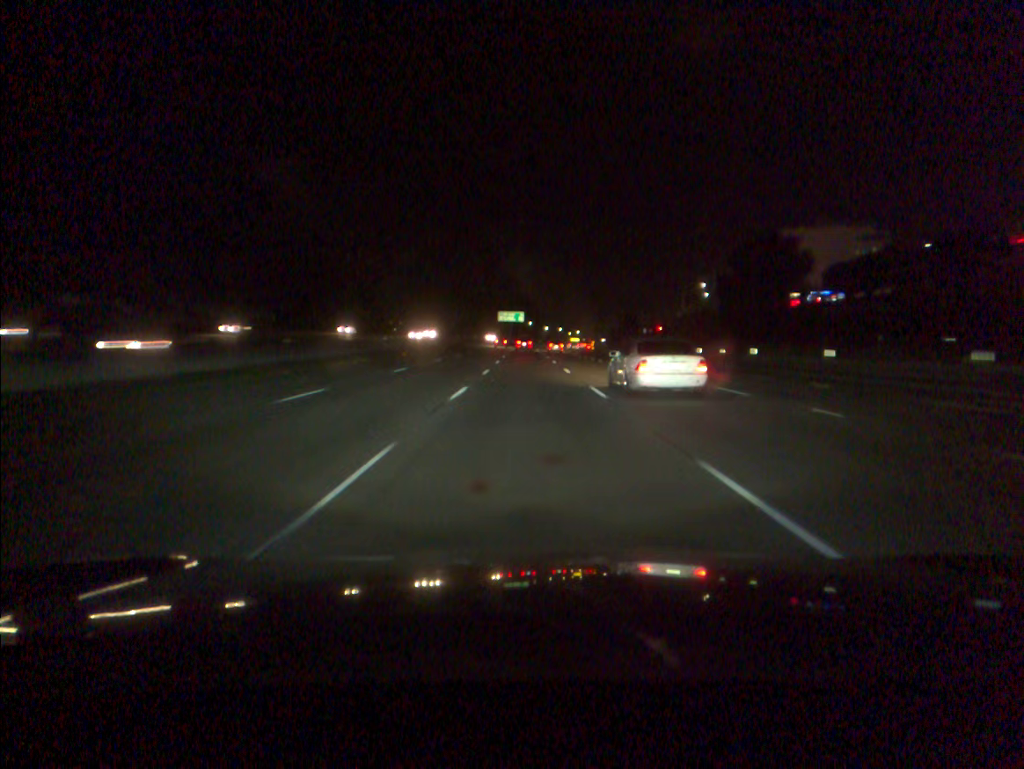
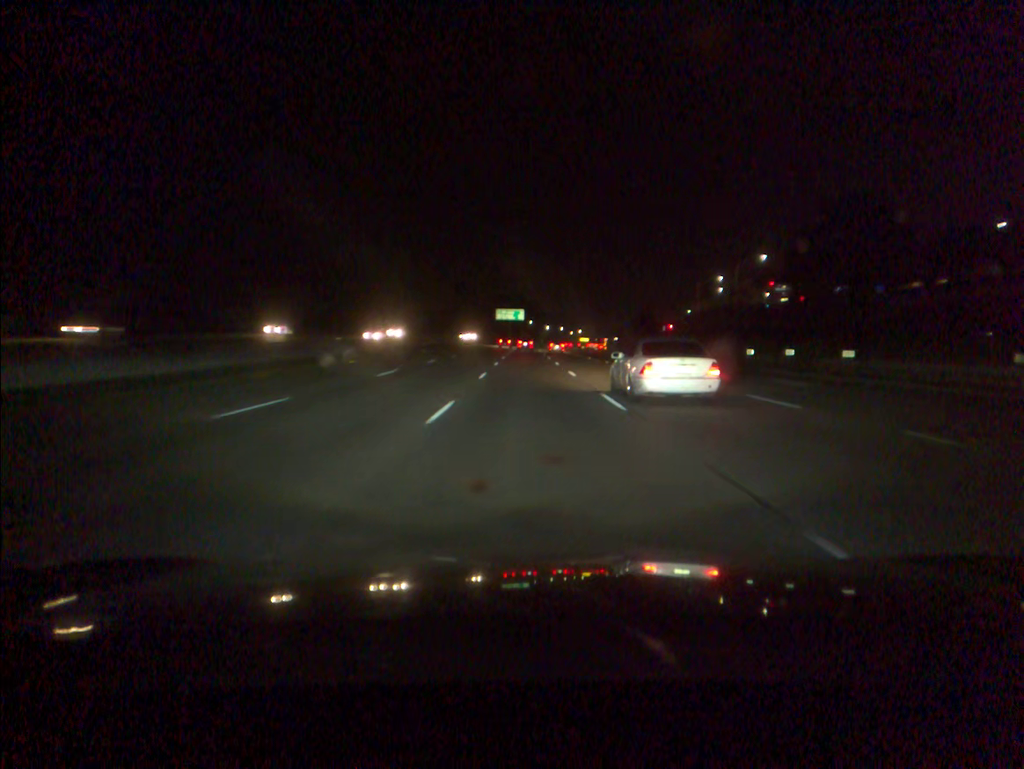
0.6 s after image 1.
(0.0, +17.7) m; 0°
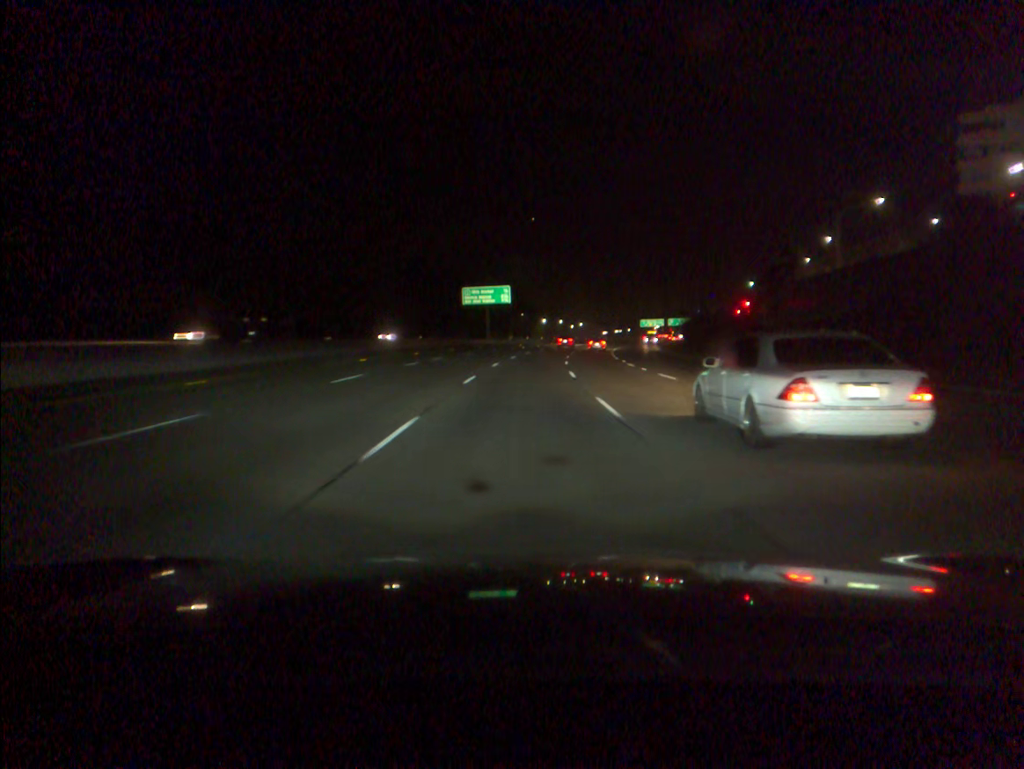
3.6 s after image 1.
(+0.4, +89.2) m; +1°
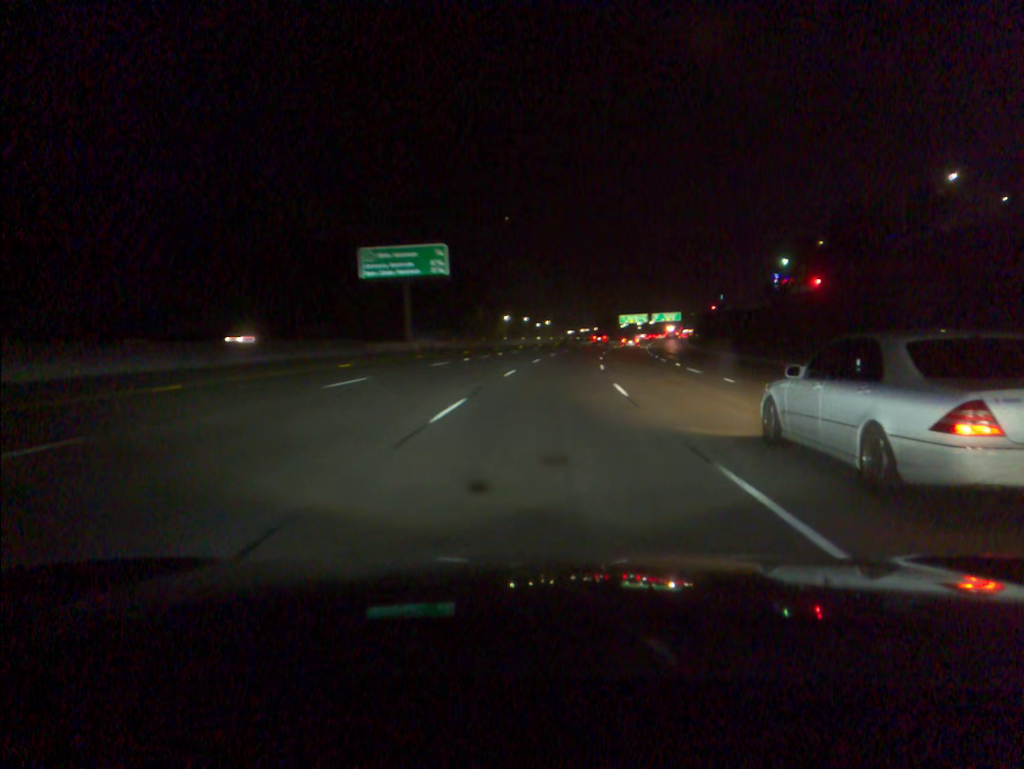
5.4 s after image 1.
(+0.9, +53.4) m; +3°
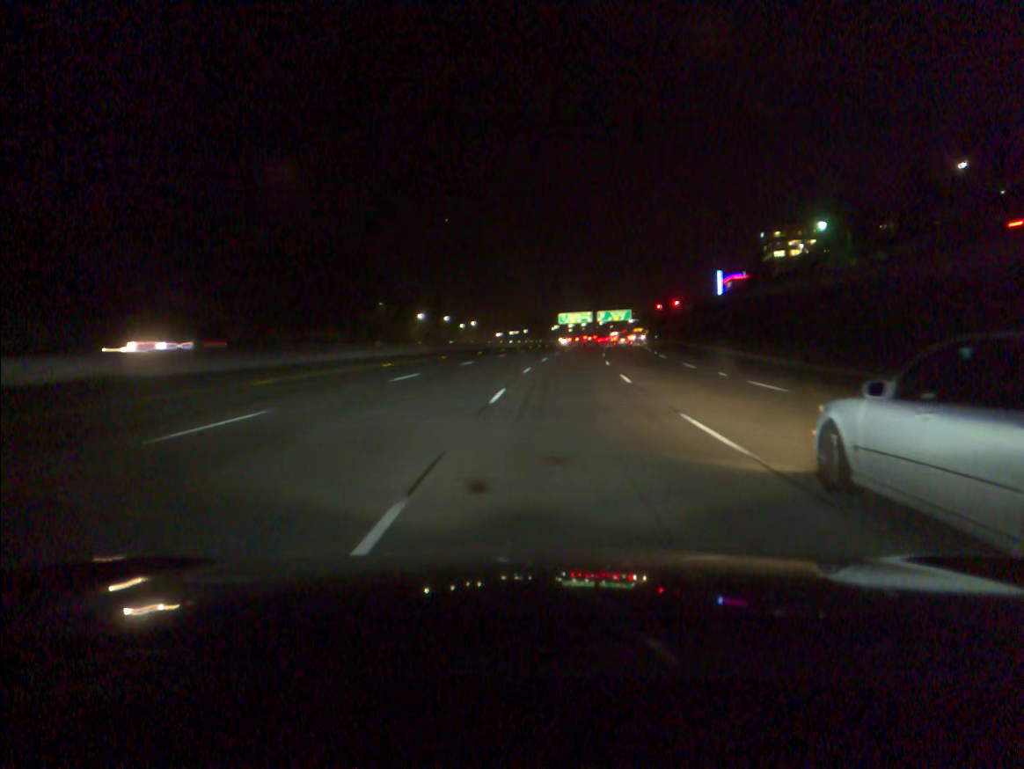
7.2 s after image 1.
(+2.8, +53.3) m; +5°
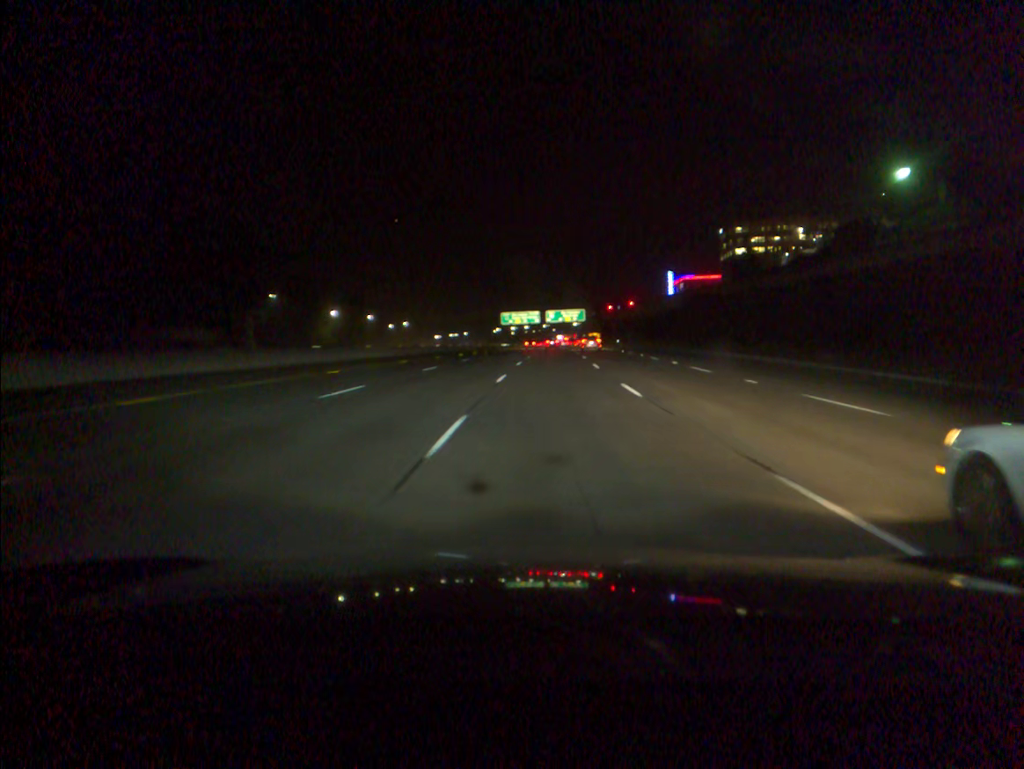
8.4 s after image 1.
(+1.4, +35.6) m; +4°
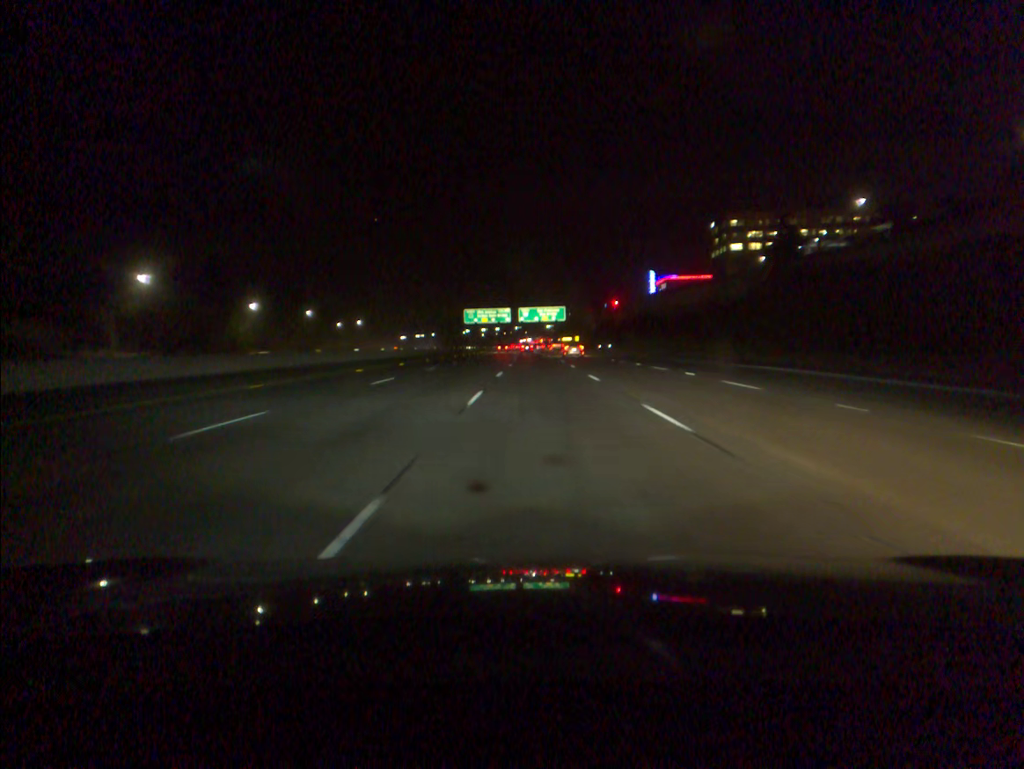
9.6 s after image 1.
(+0.8, +35.6) m; +2°
